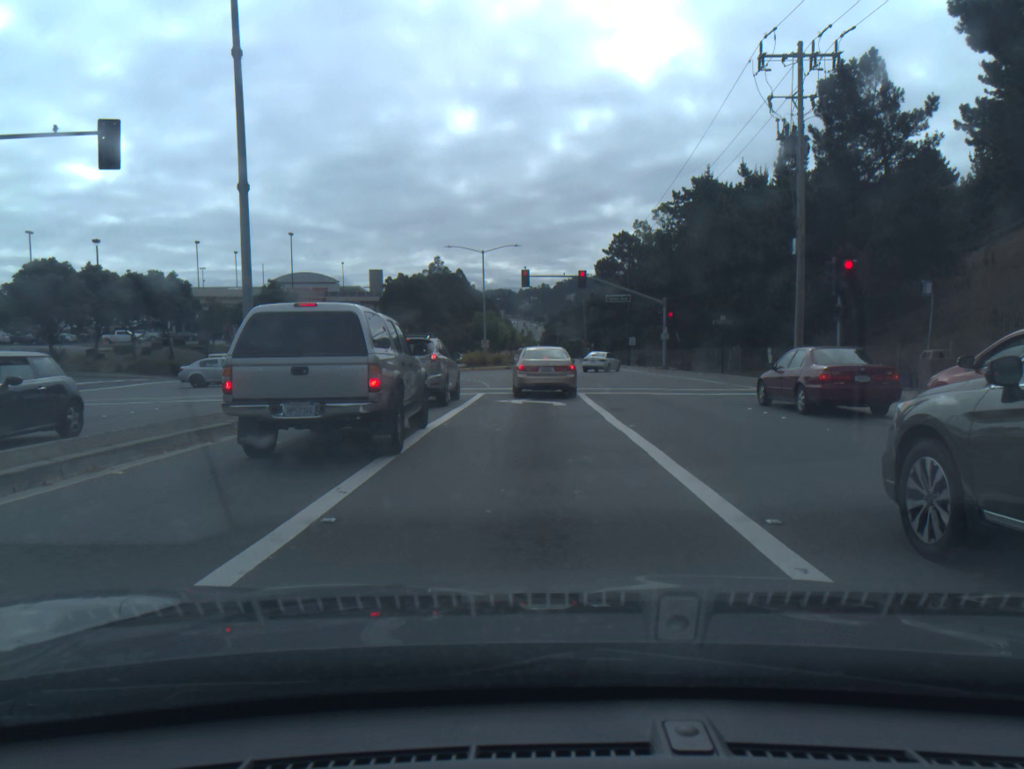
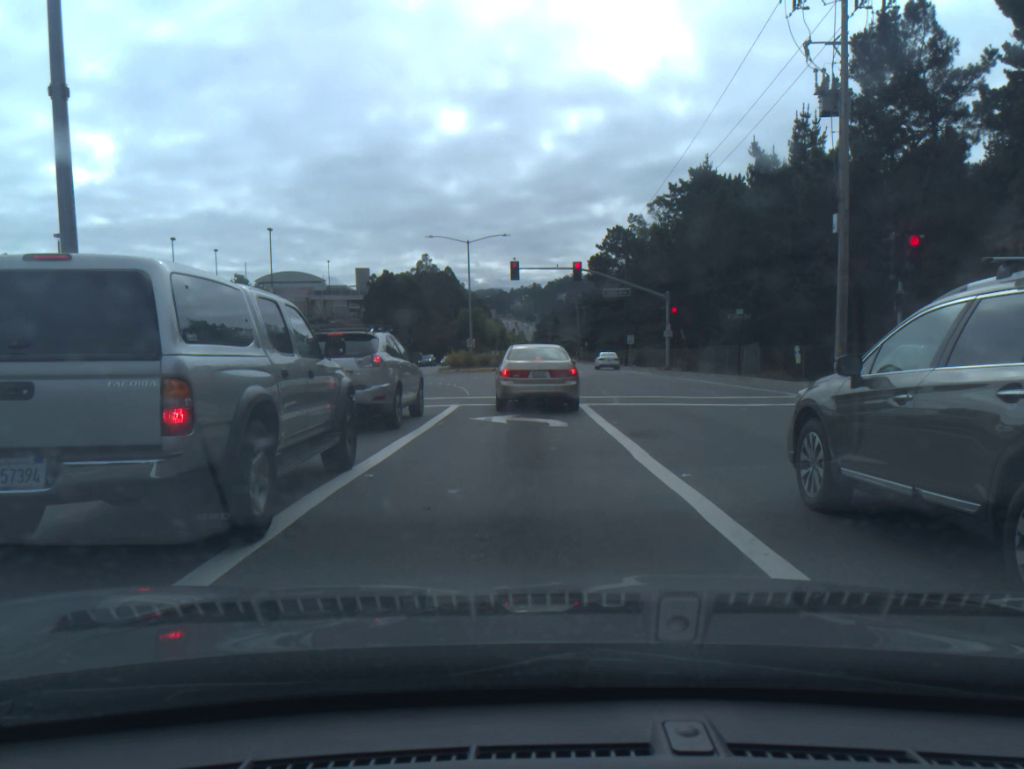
(0.0, +5.4) m; +1°
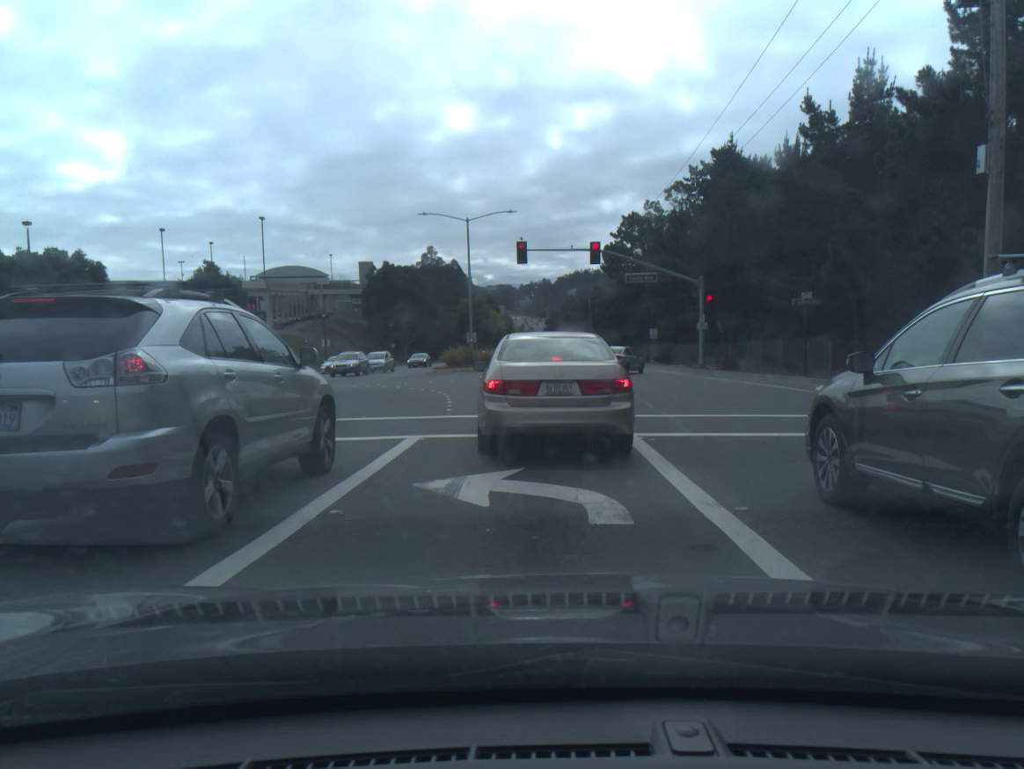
(-0.1, +7.8) m; -1°
